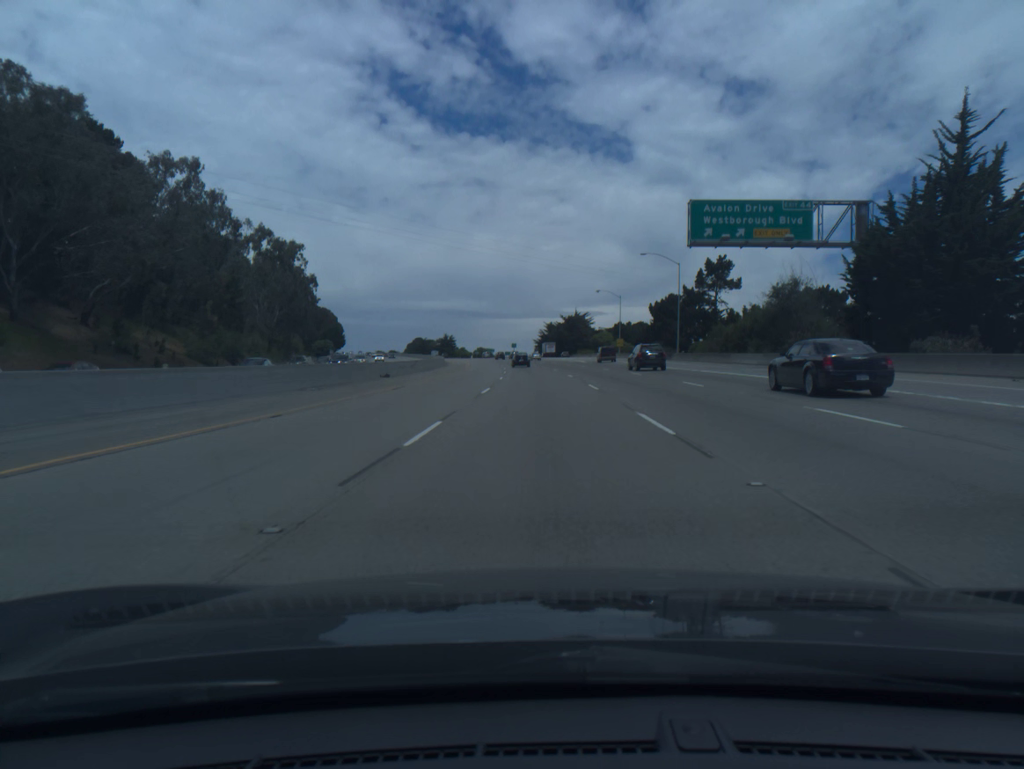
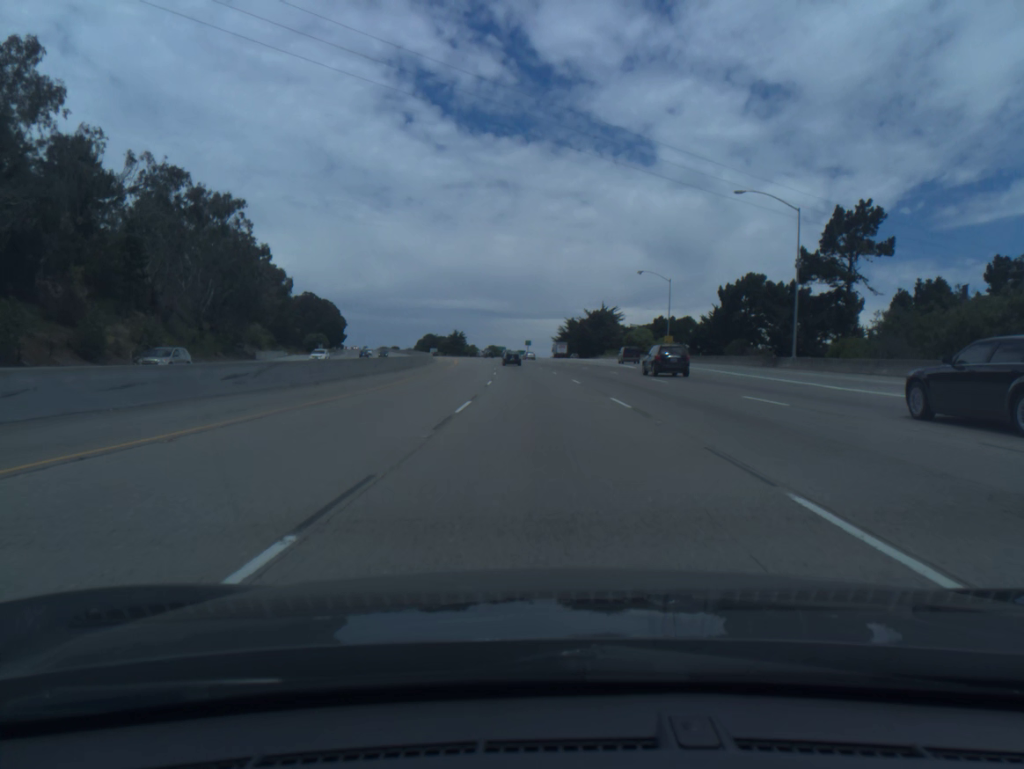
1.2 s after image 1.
(-0.4, +38.0) m; -1°
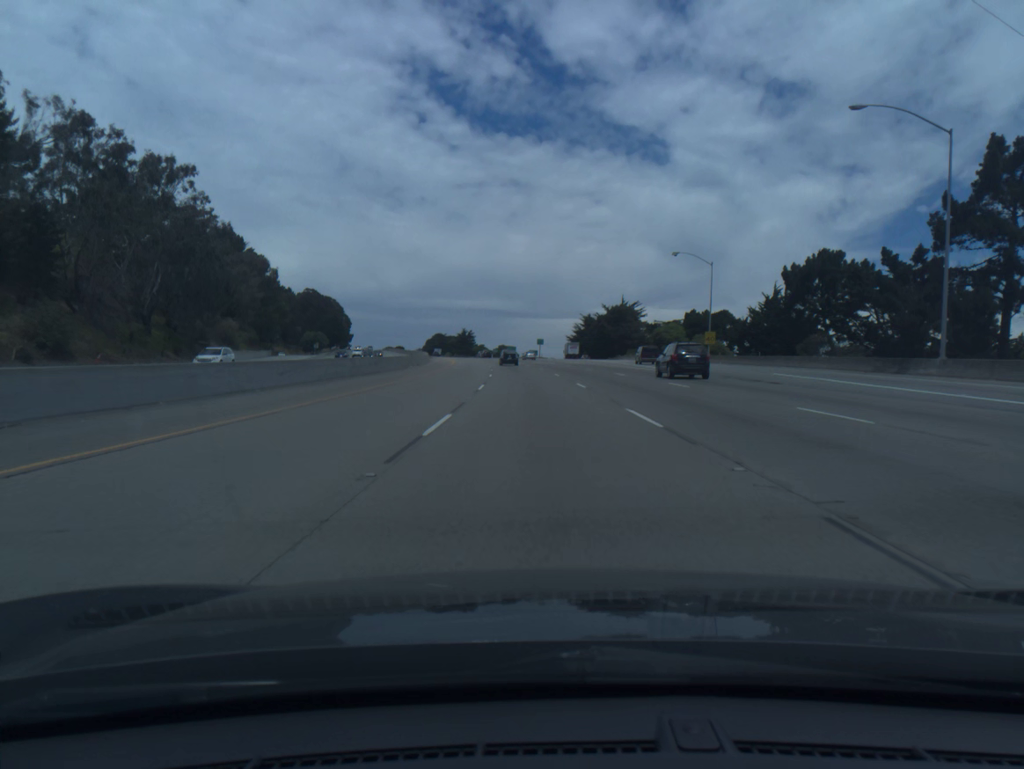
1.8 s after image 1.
(-0.1, +19.0) m; -1°
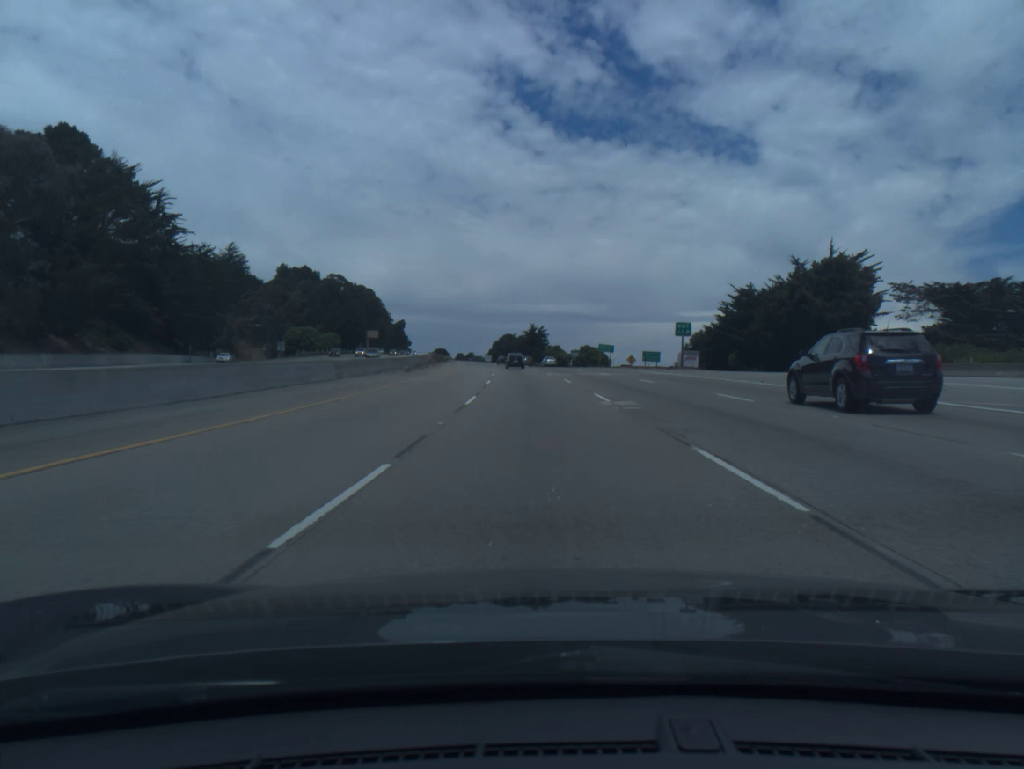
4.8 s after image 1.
(-5.1, +94.3) m; -6°
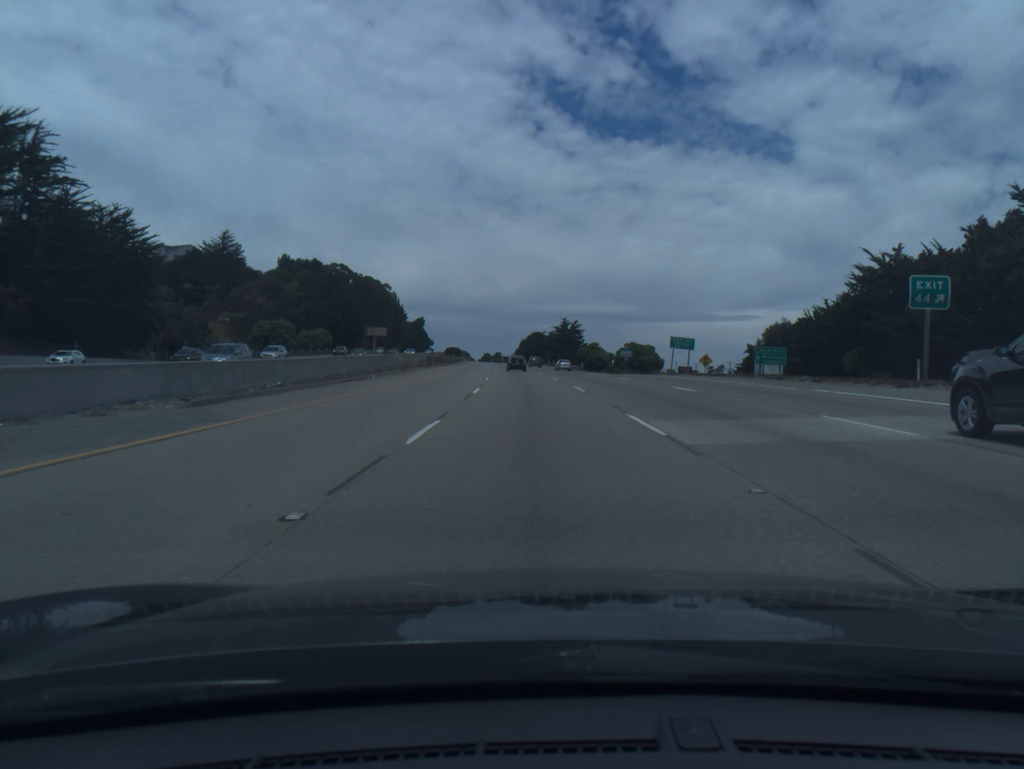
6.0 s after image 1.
(-0.7, +37.8) m; -2°
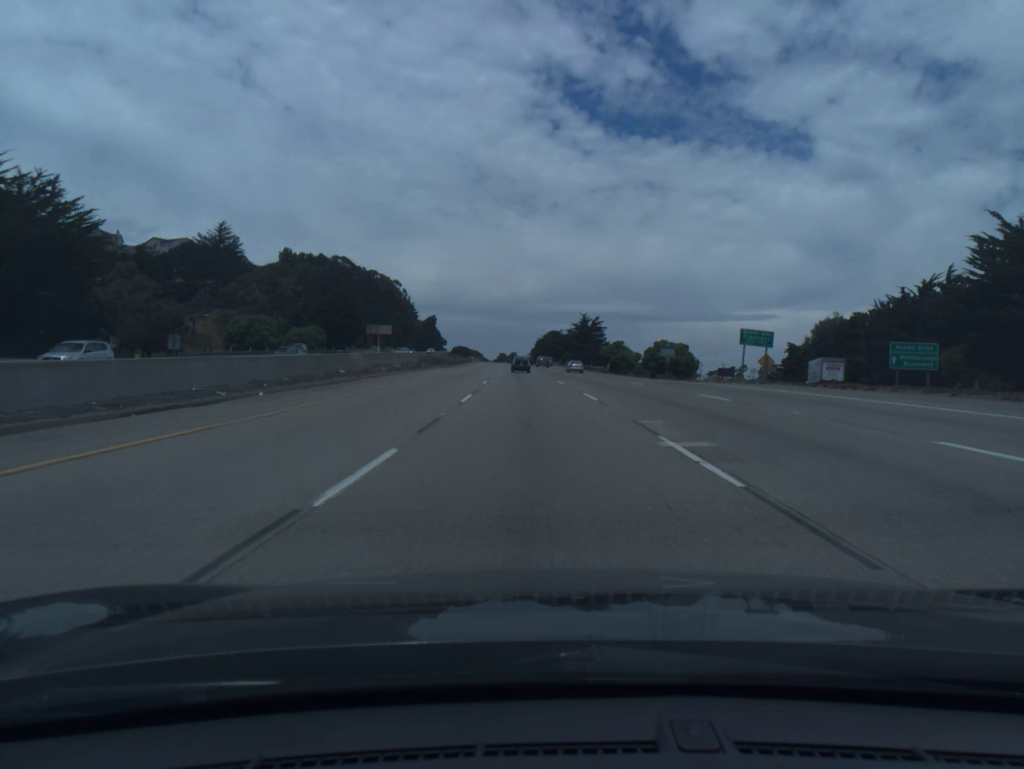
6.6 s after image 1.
(-0.2, +19.0) m; -1°
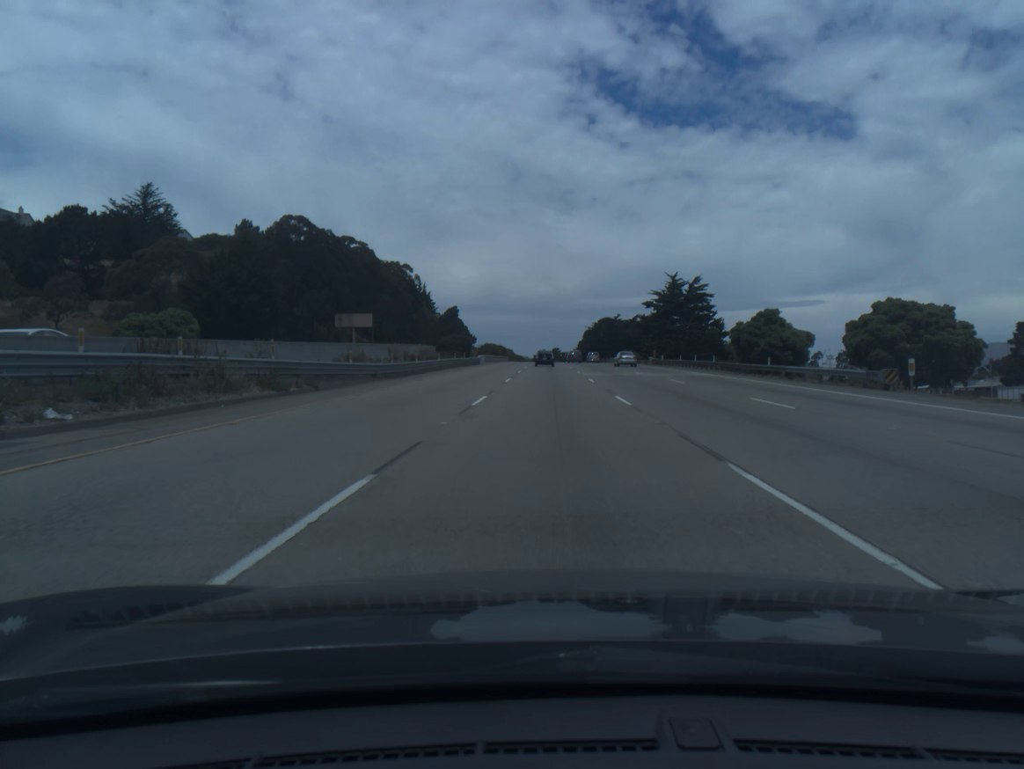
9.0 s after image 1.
(-2.6, +76.1) m; -3°
